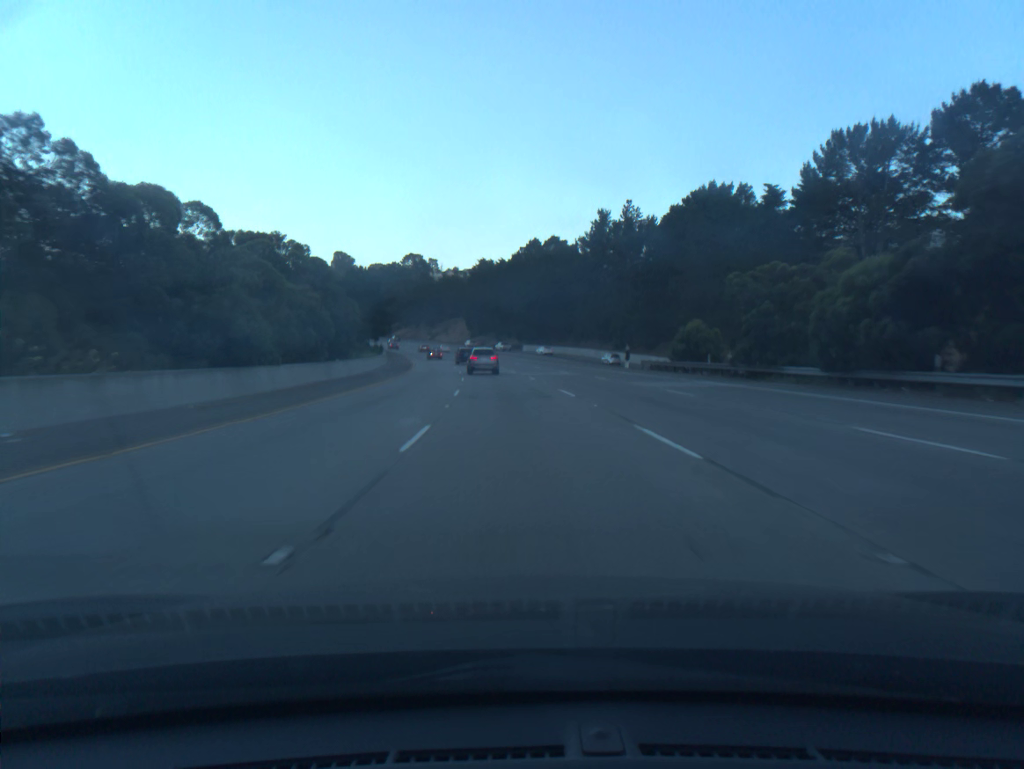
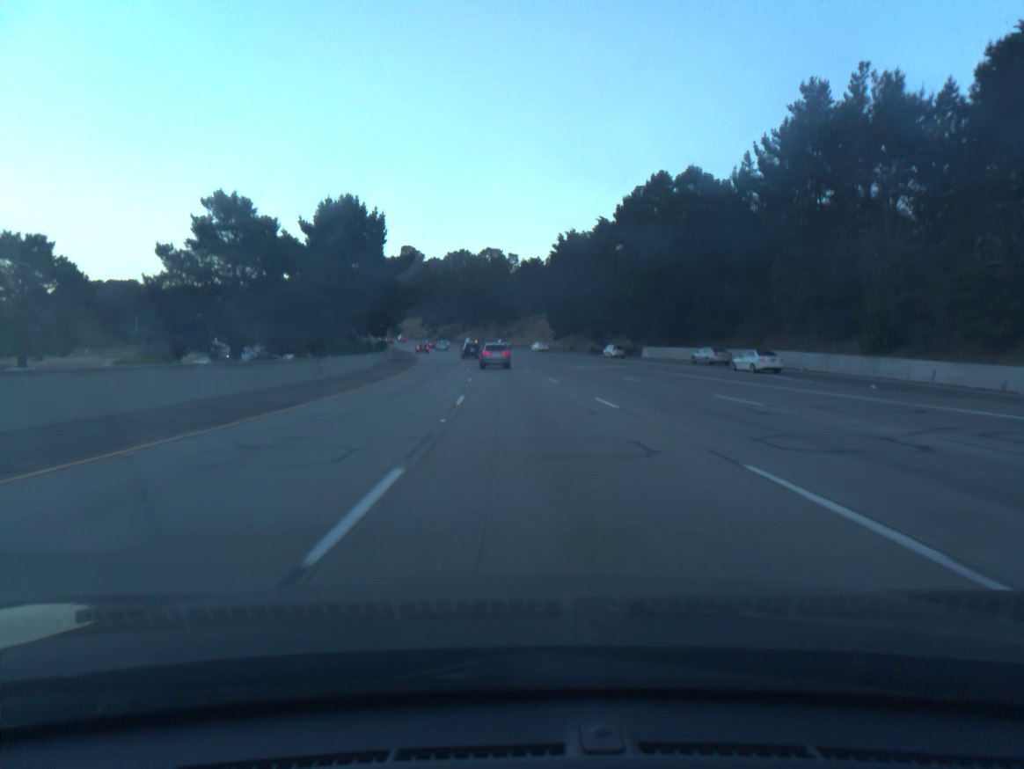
(-3.6, +64.2) m; -6°
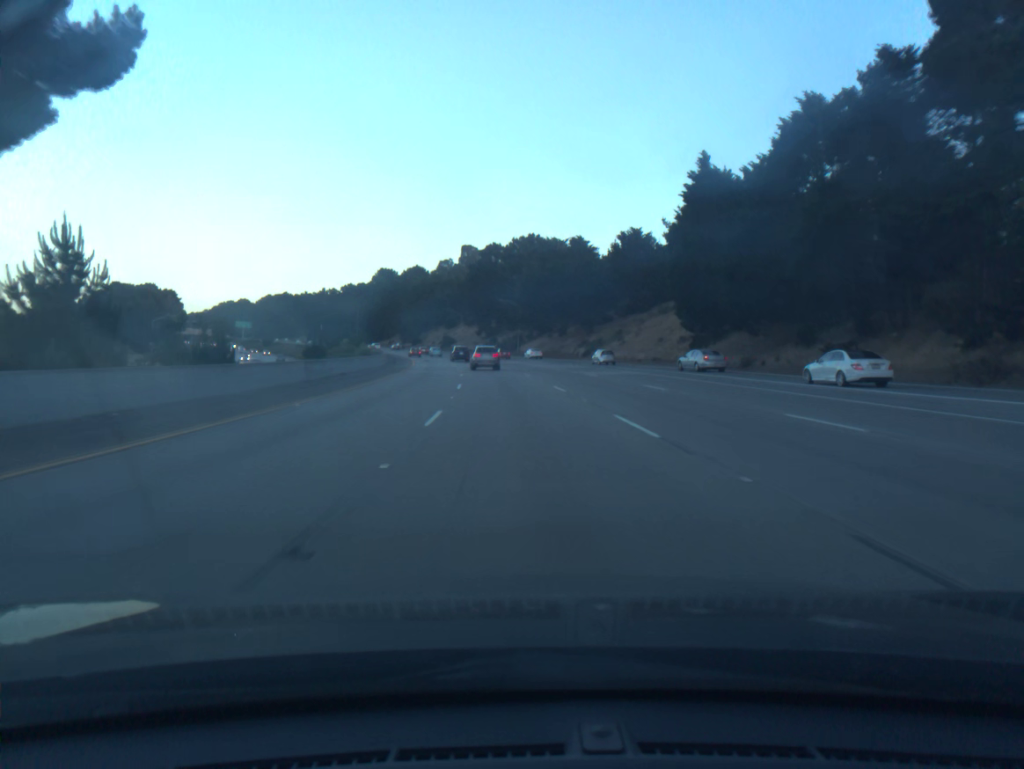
(-2.9, +63.7) m; -5°
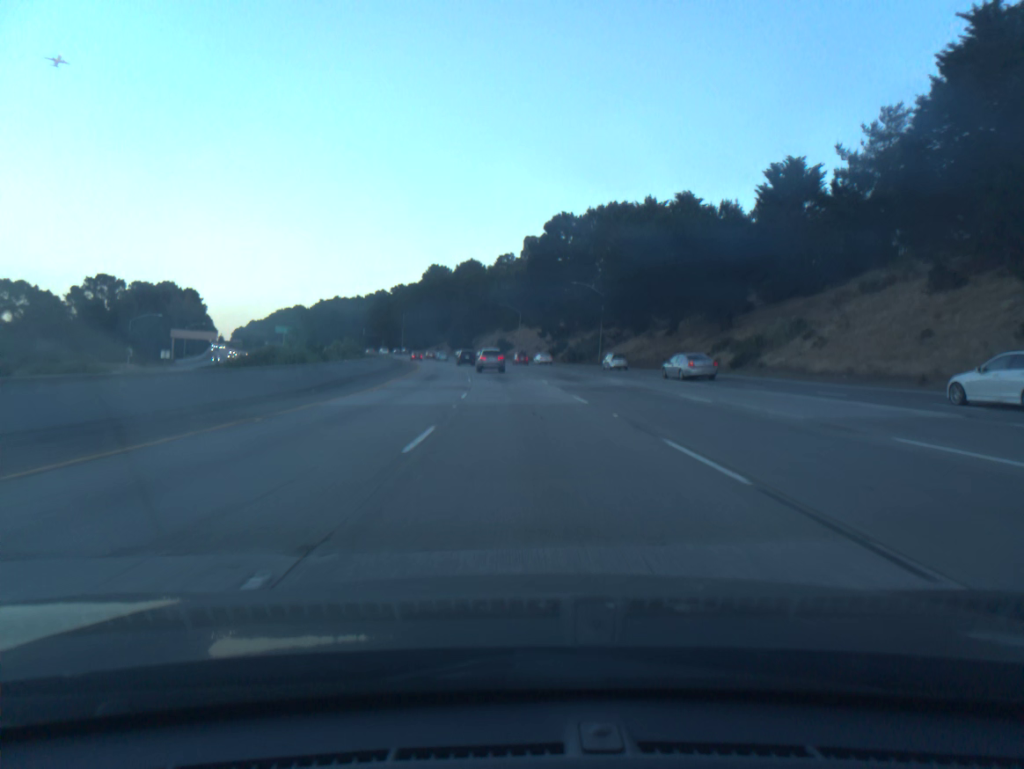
(-2.0, +47.7) m; -5°
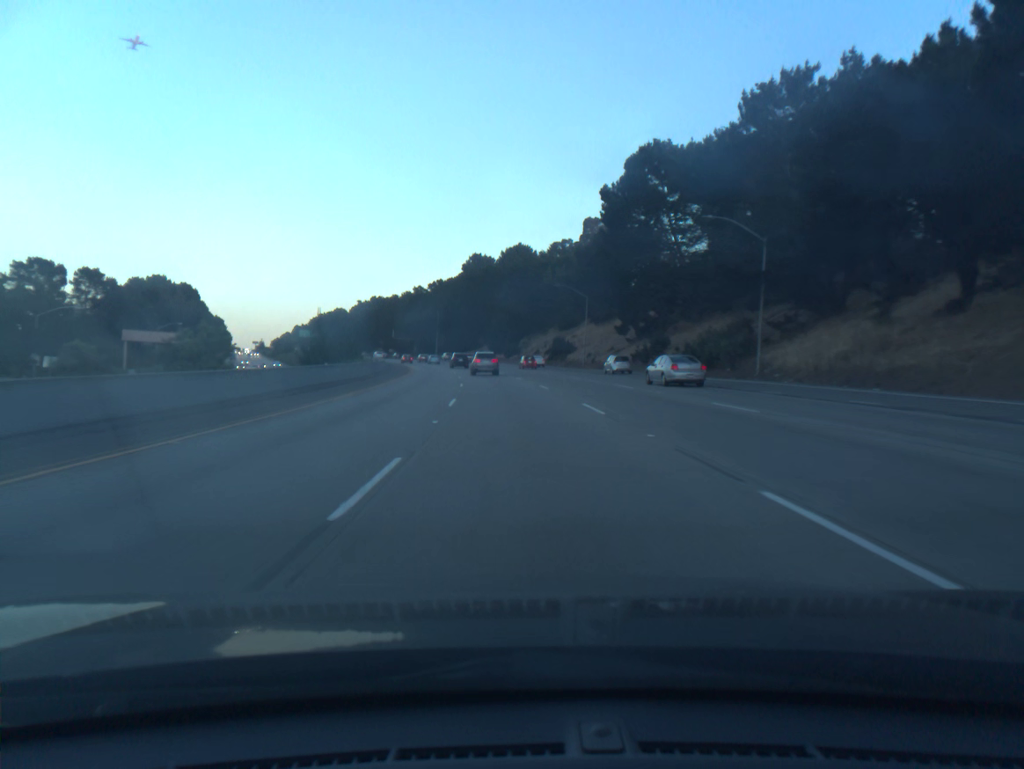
(-1.6, +48.0) m; -4°
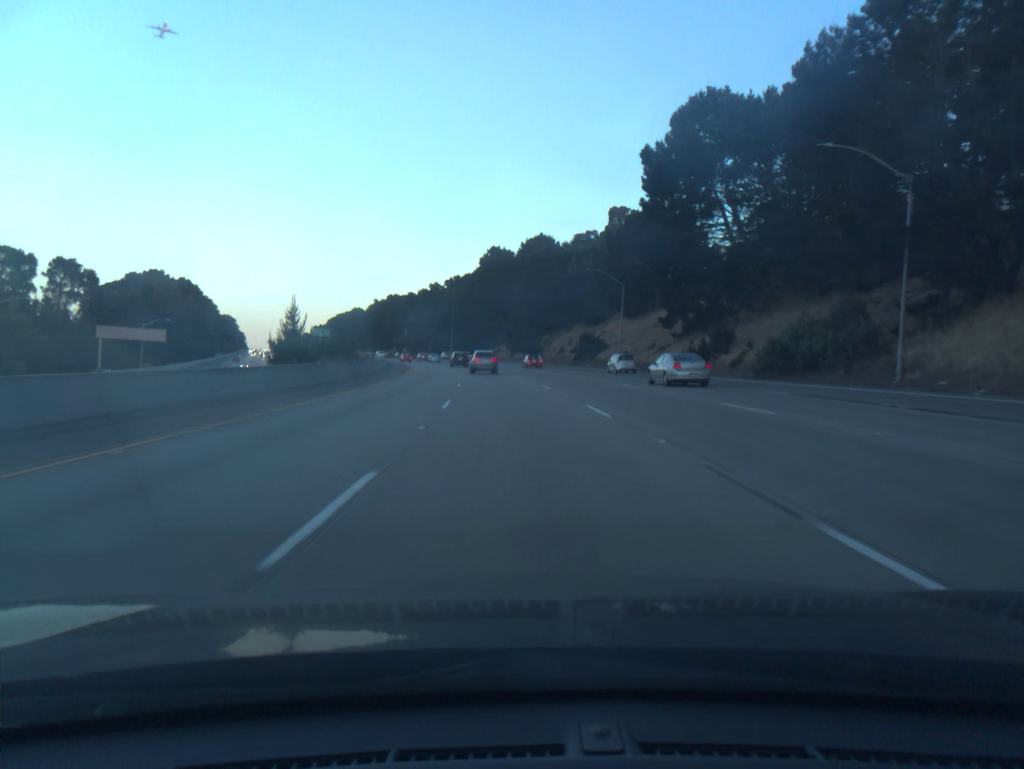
(-0.2, +16.1) m; -1°
